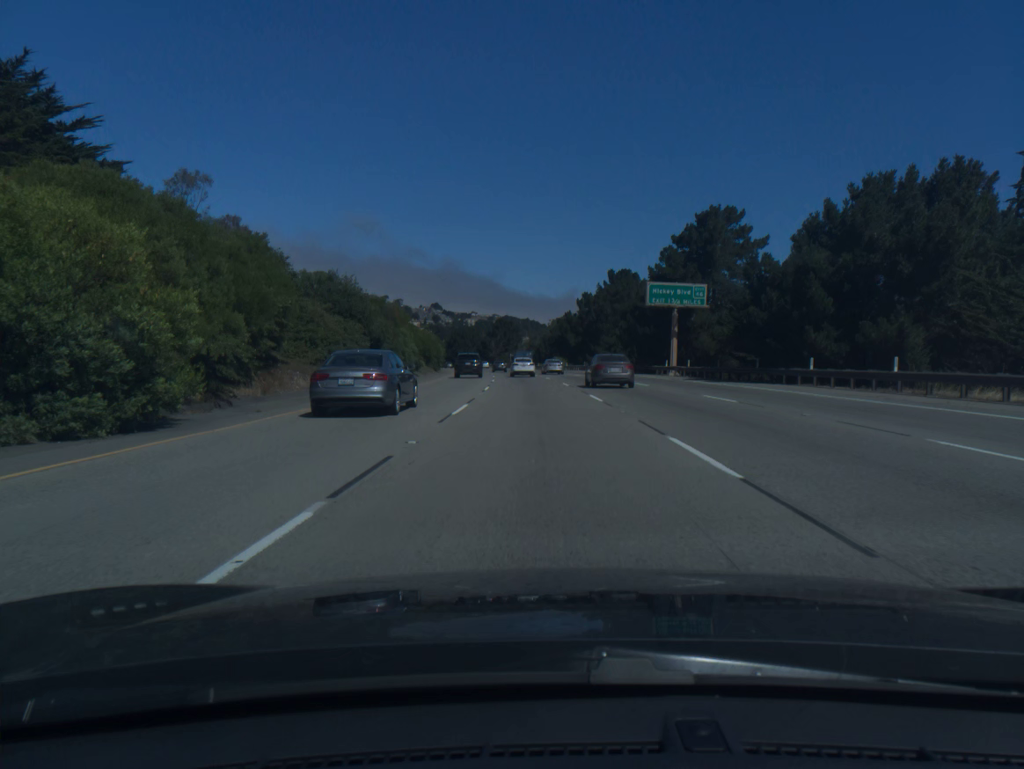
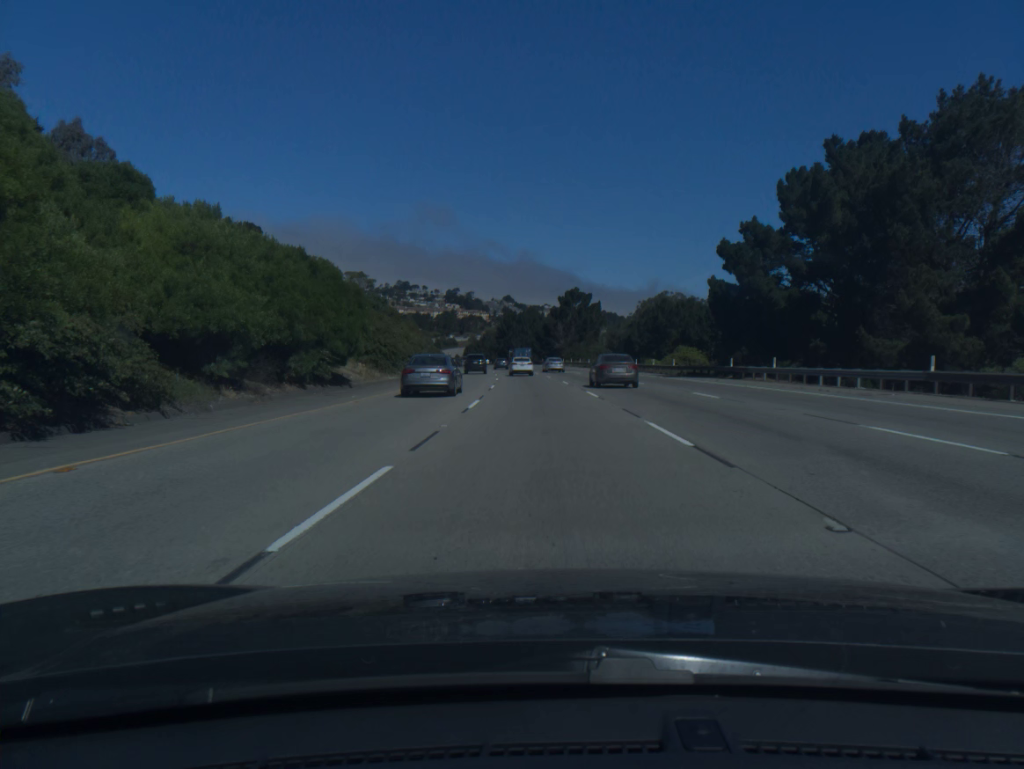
(-4.1, +84.5) m; -5°
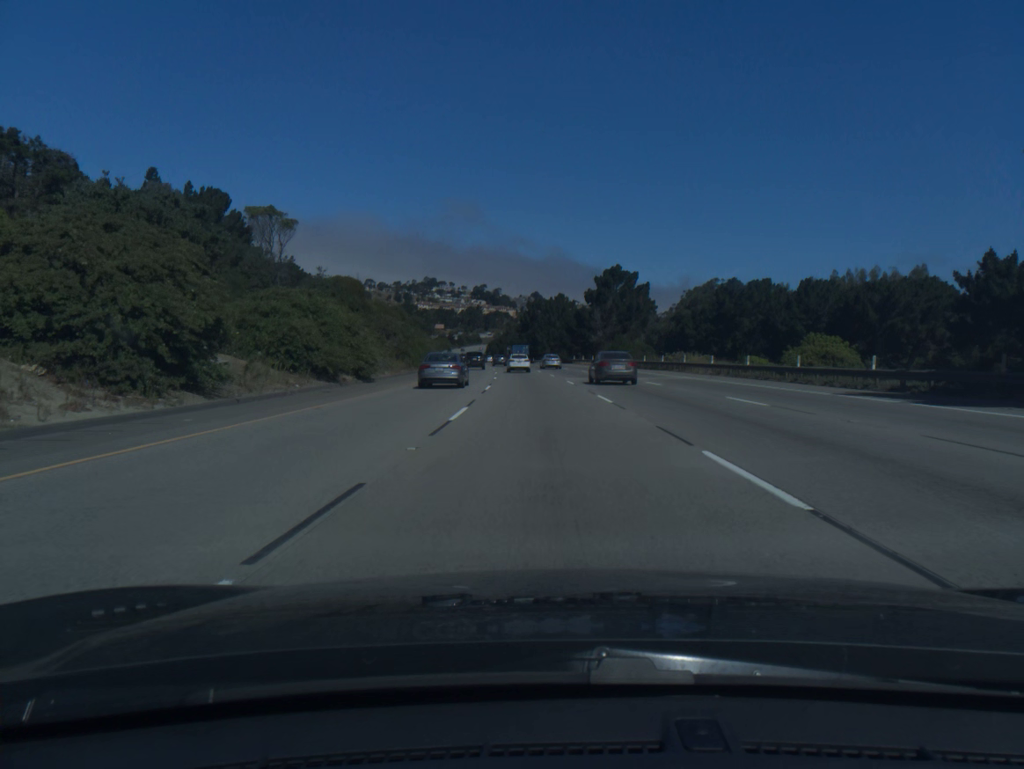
(-0.6, +33.8) m; -2°
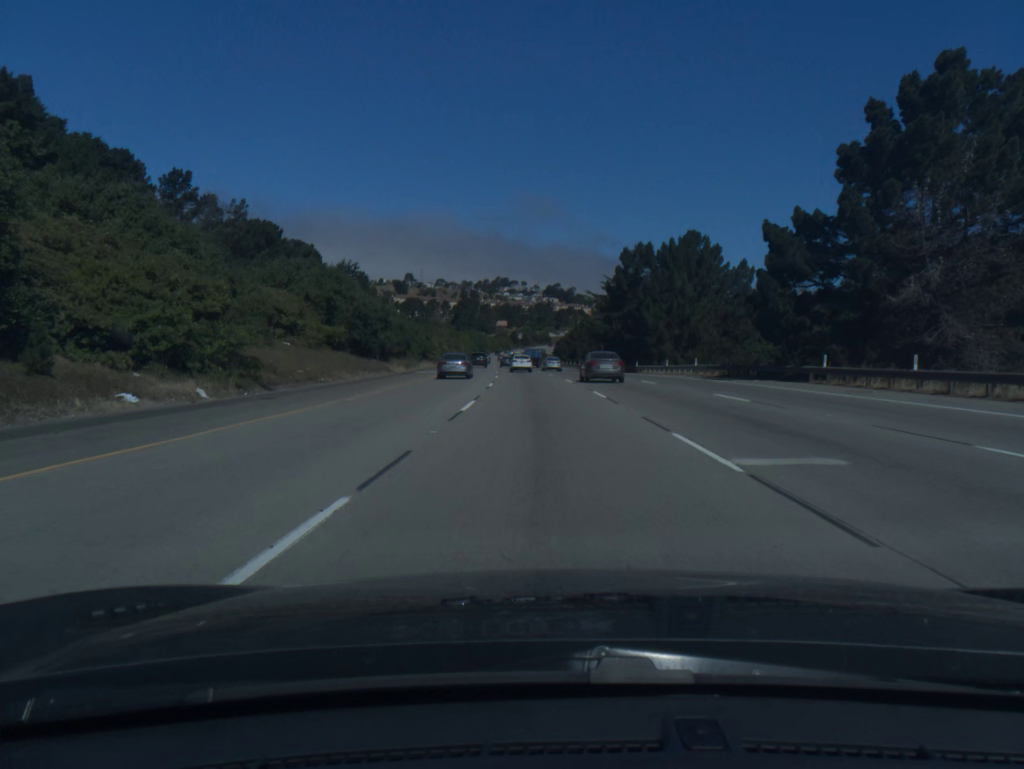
(-3.9, +85.5) m; -5°
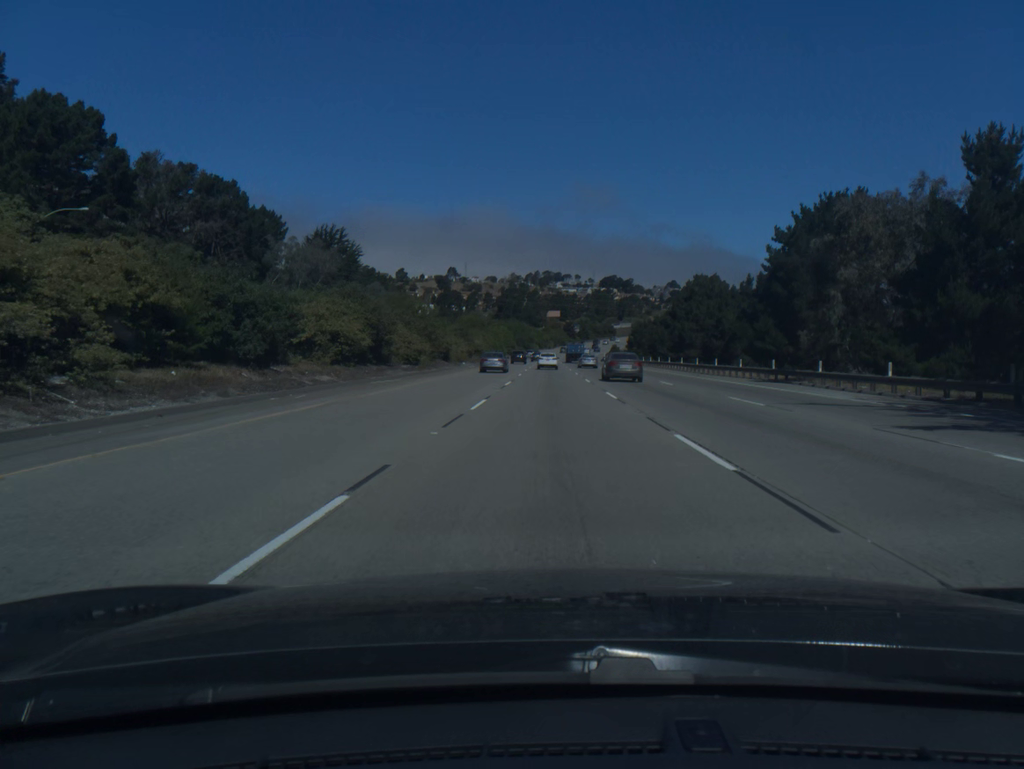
(-3.7, +87.2) m; -4°
